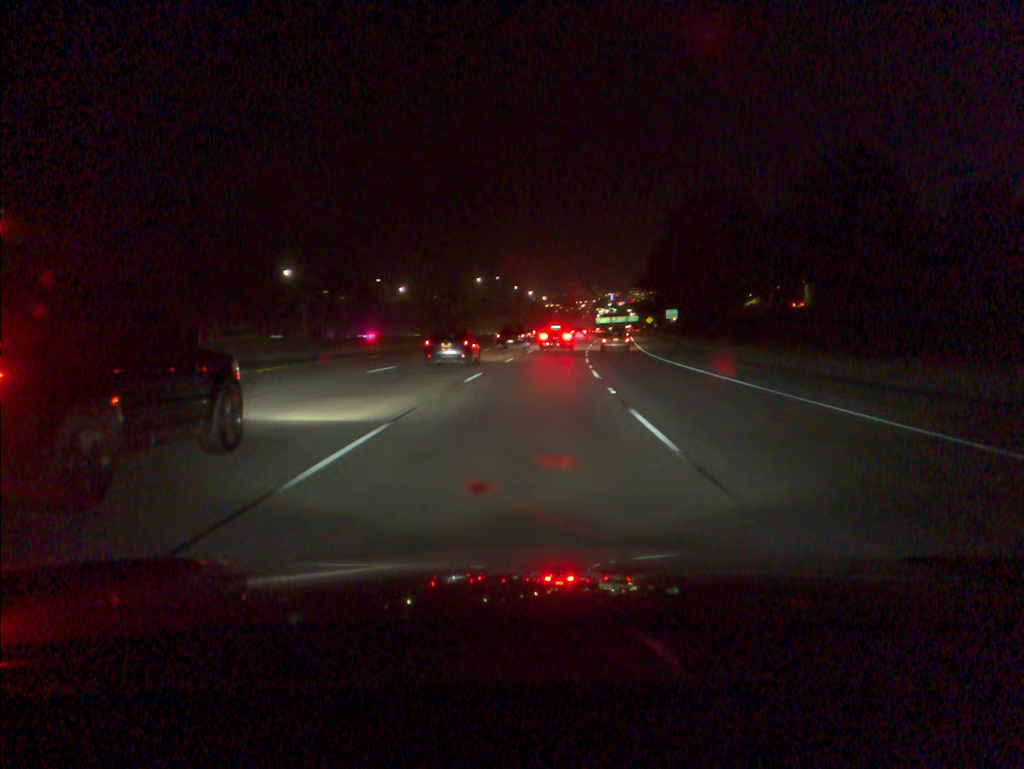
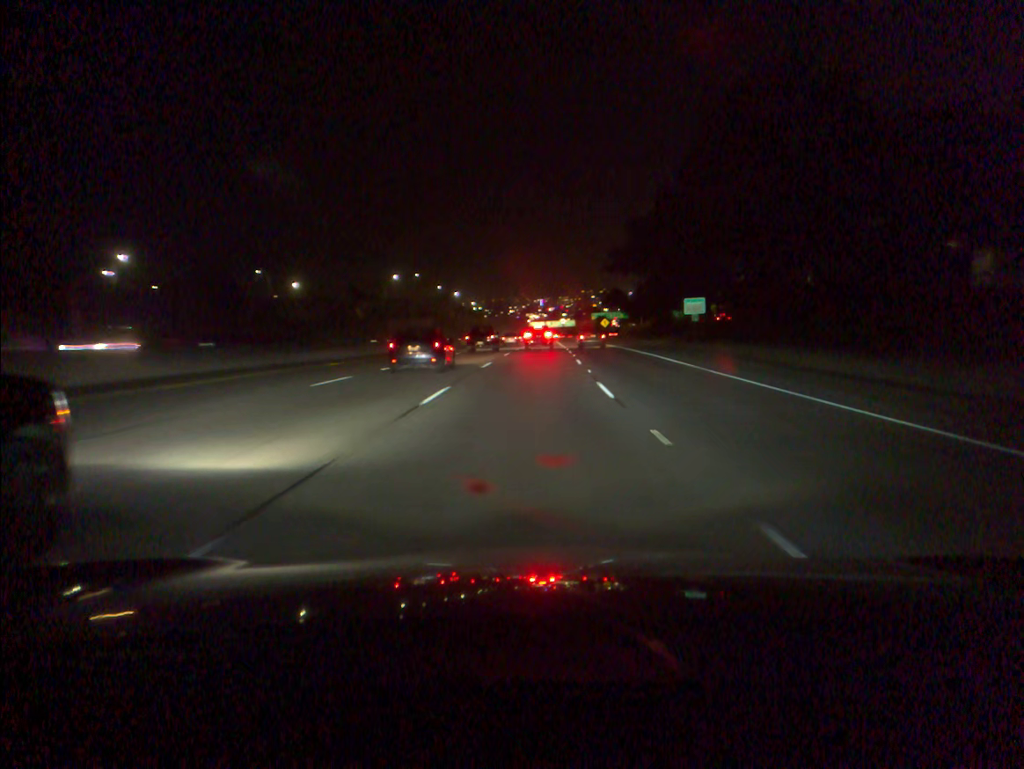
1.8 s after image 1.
(+2.1, +48.7) m; +5°
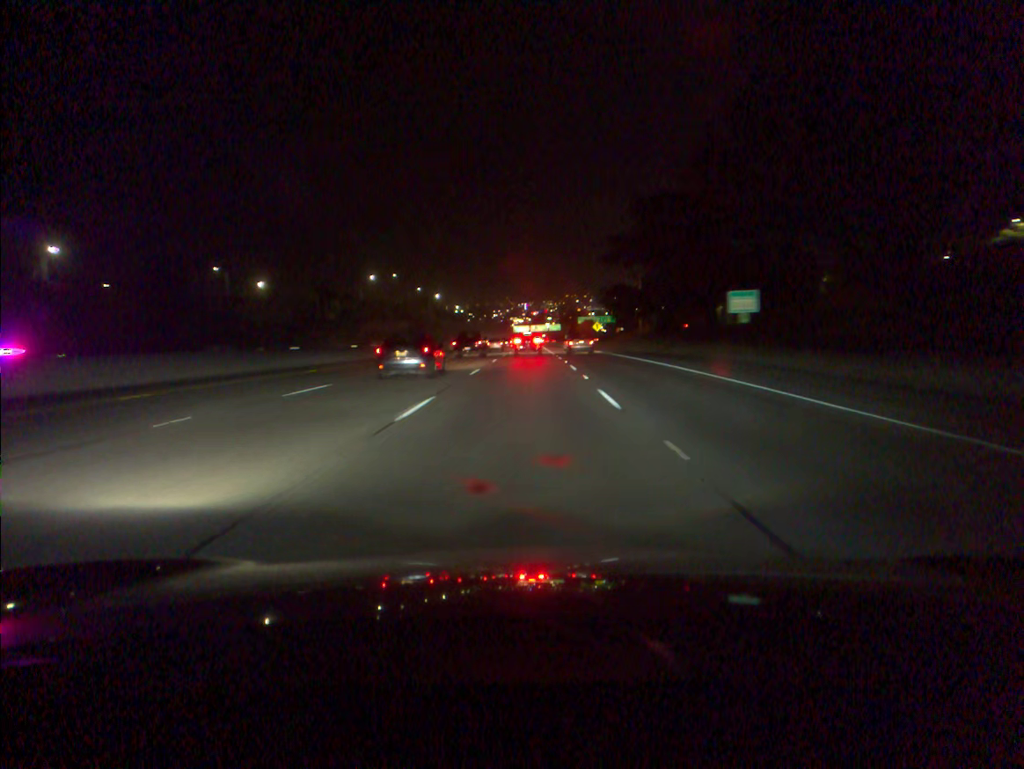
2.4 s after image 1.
(+0.2, +16.4) m; +1°
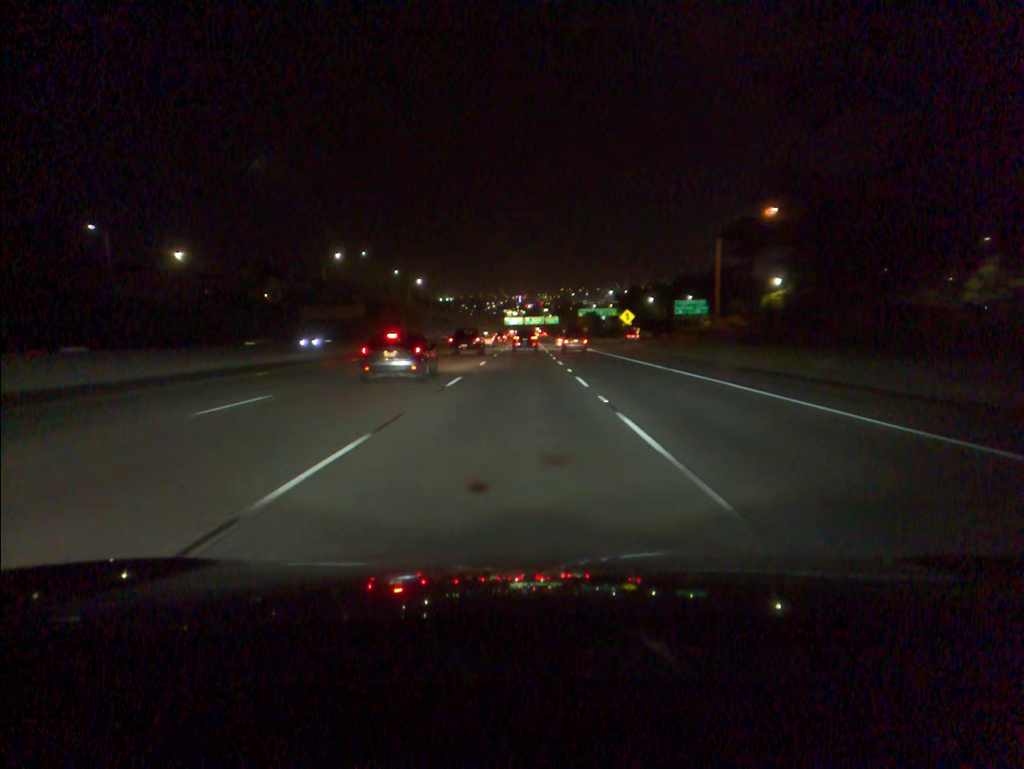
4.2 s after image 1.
(+0.5, +49.1) m; +1°
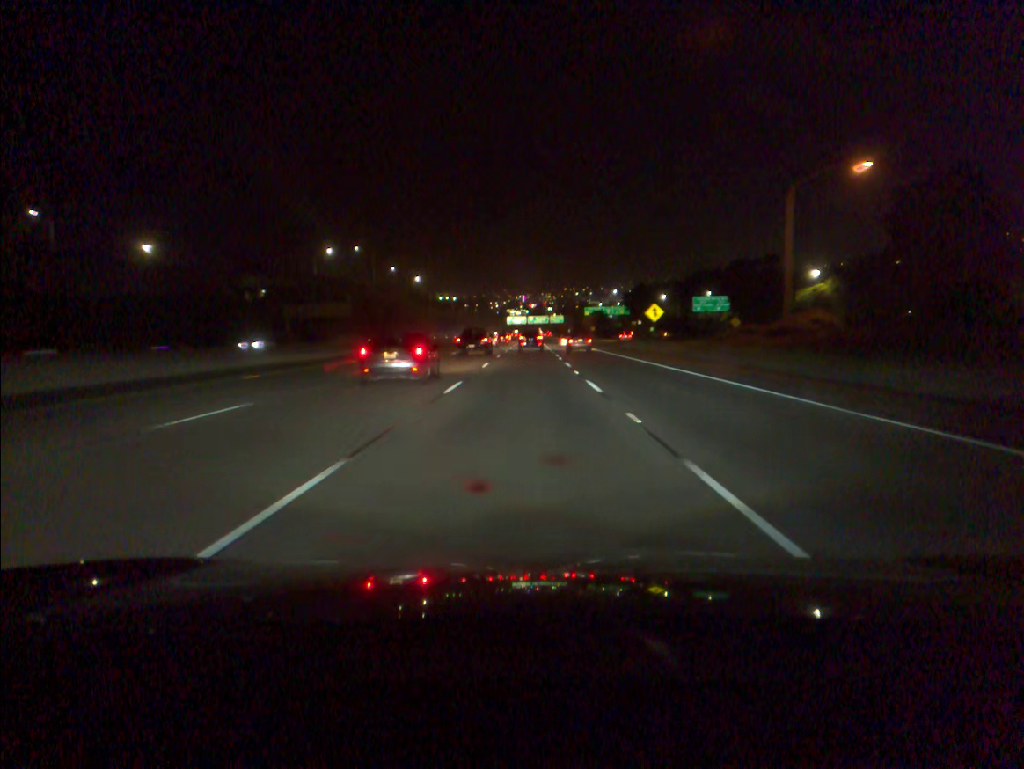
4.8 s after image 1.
(0.0, +16.4) m; 0°
